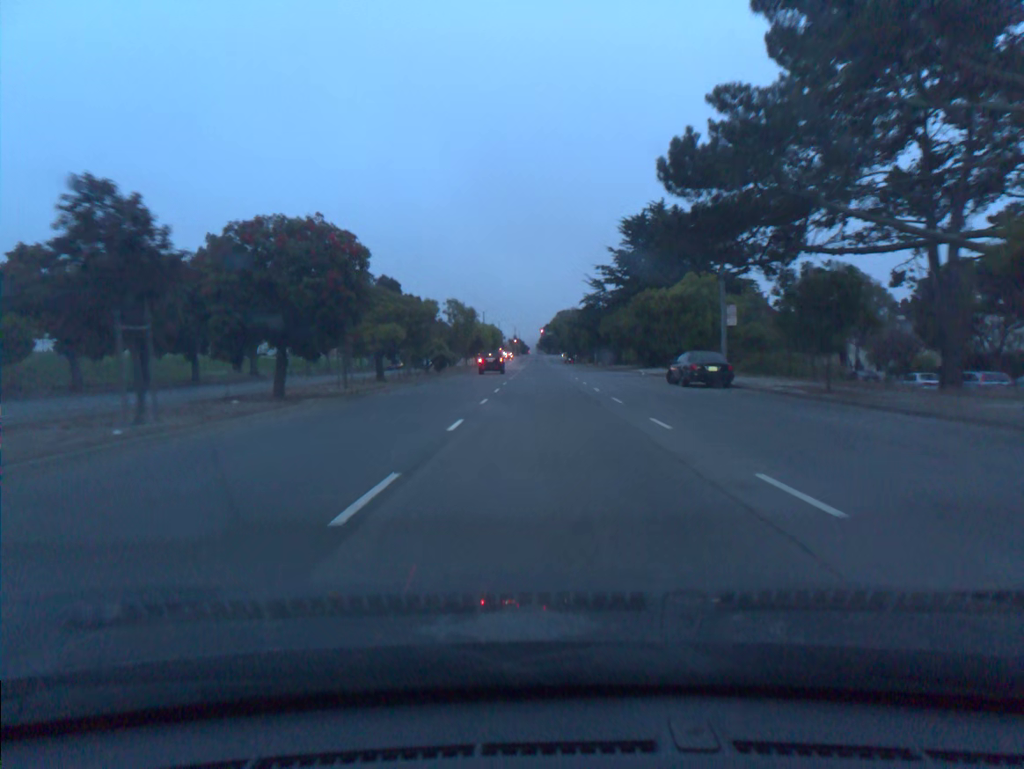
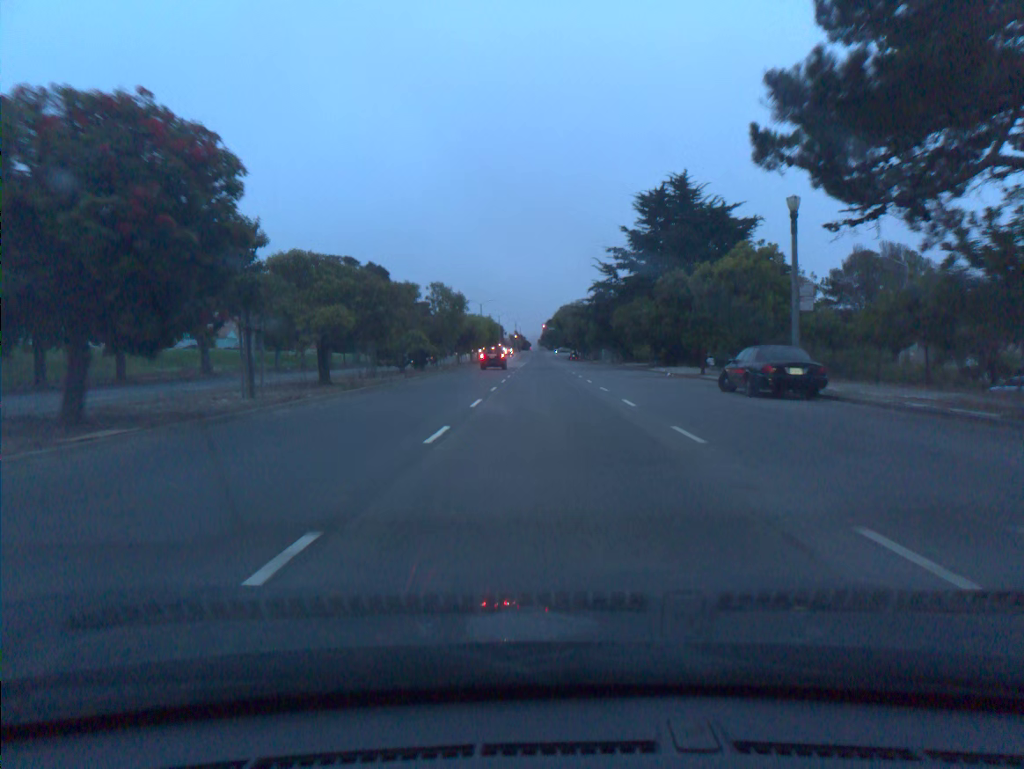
(0.0, +9.9) m; 0°
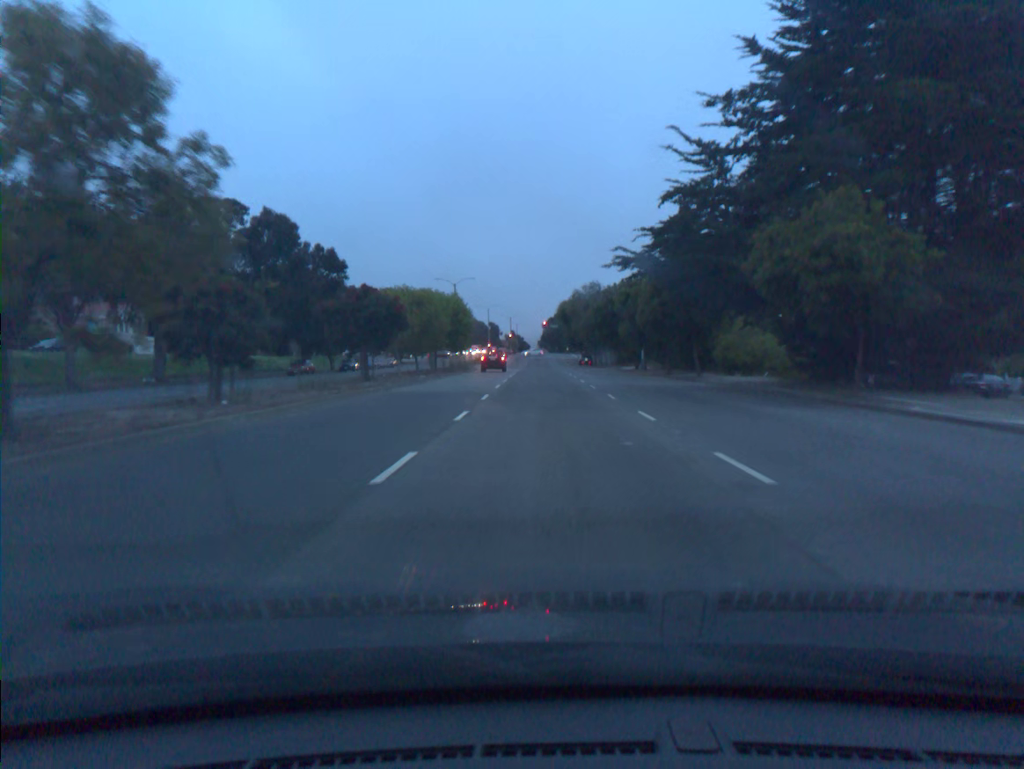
(-0.1, +39.3) m; 0°
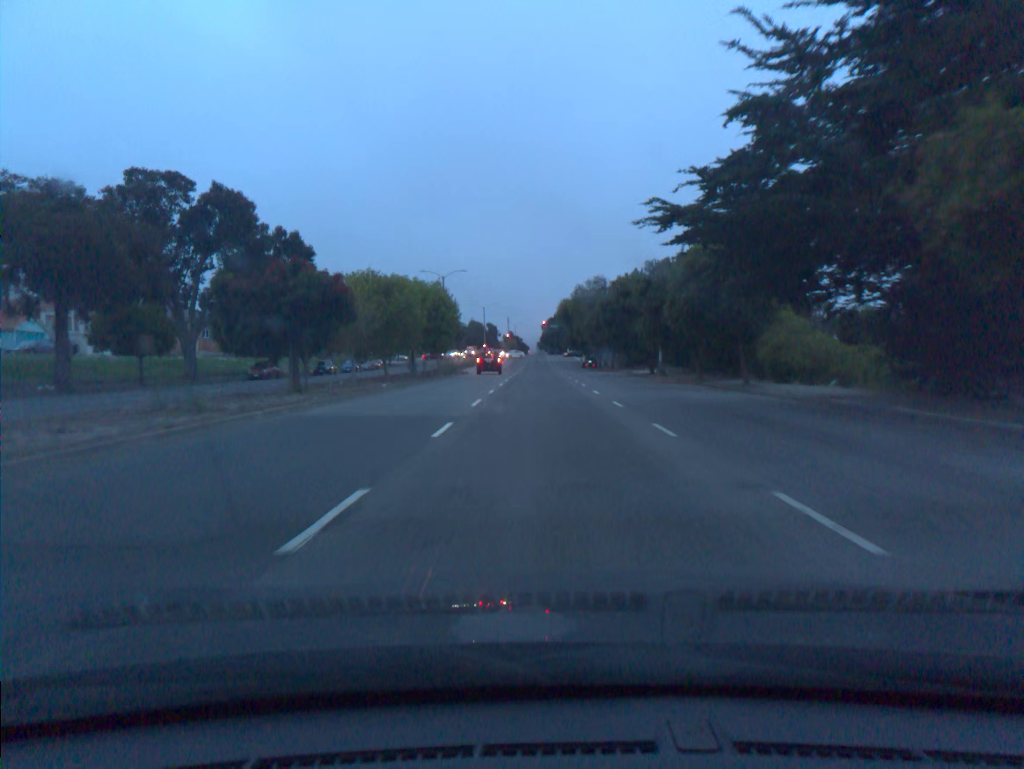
(0.0, +9.7) m; 0°
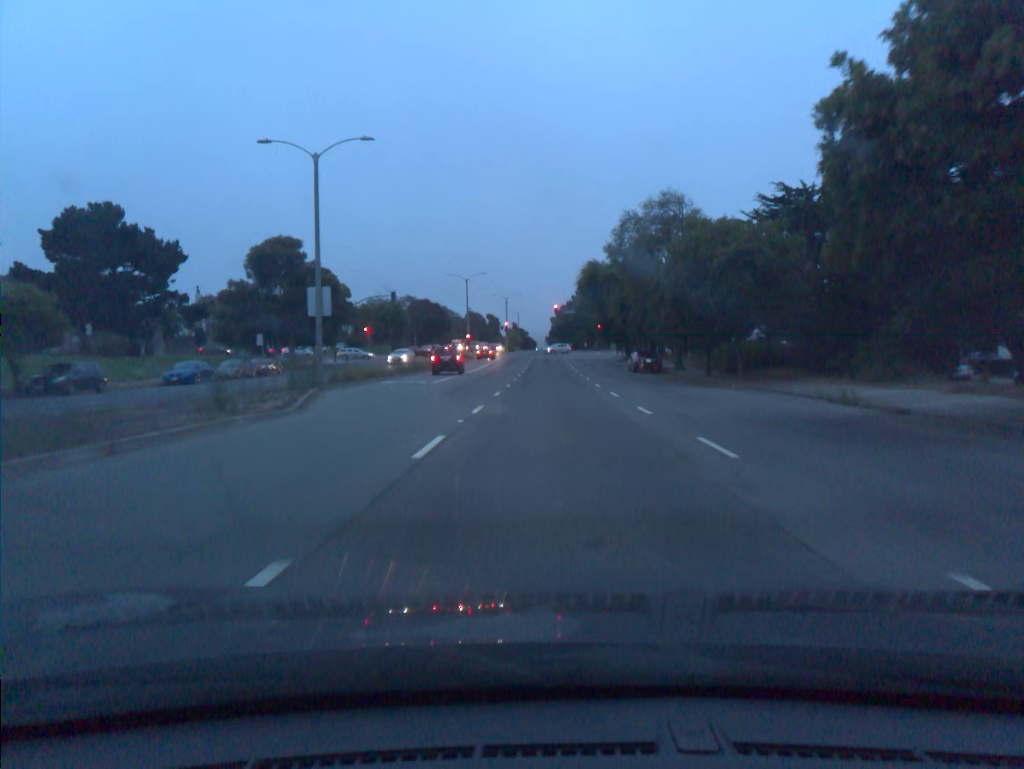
(-0.3, +45.8) m; -1°
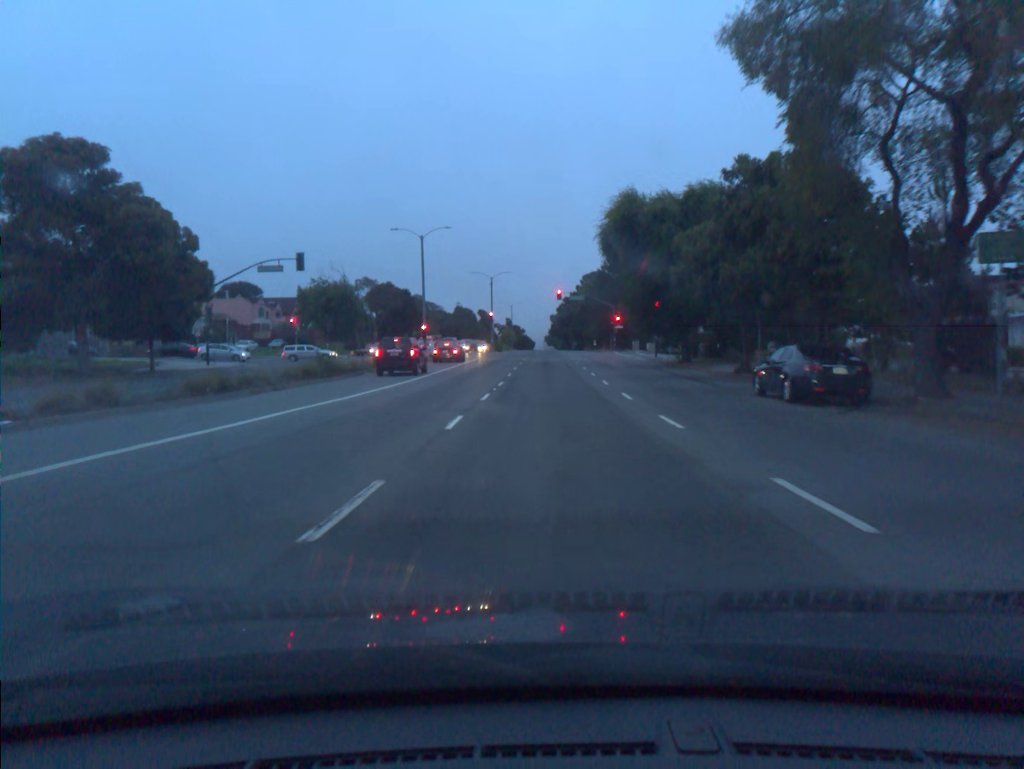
(+0.2, +33.3) m; 0°
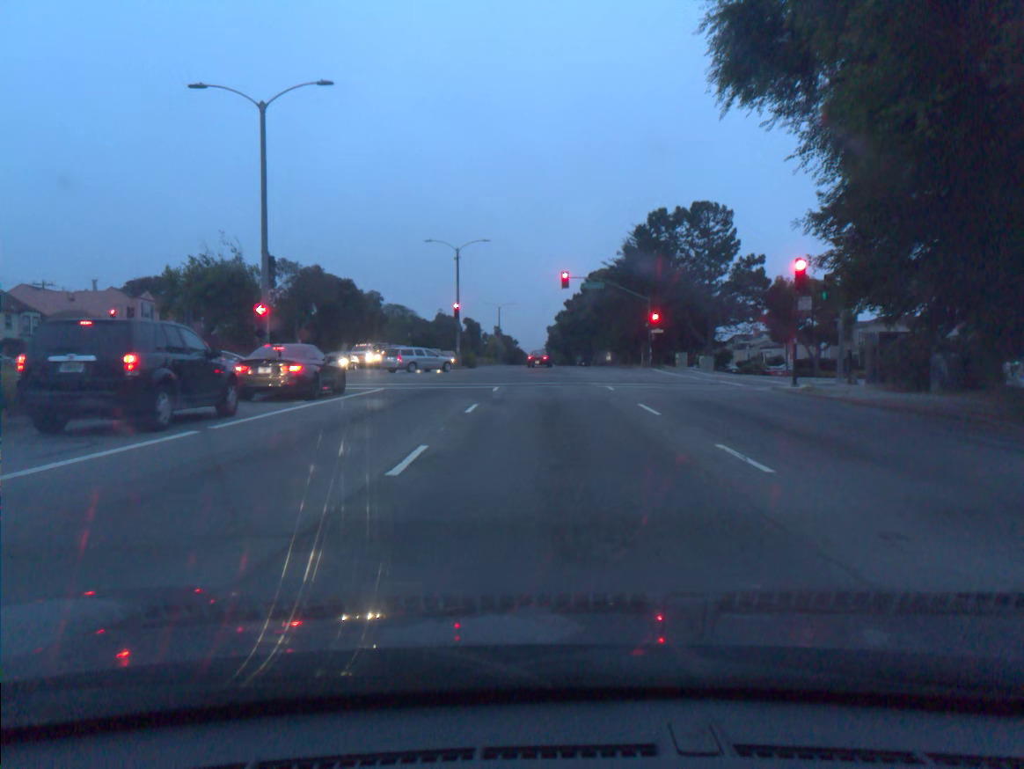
(+0.1, +33.7) m; 0°
